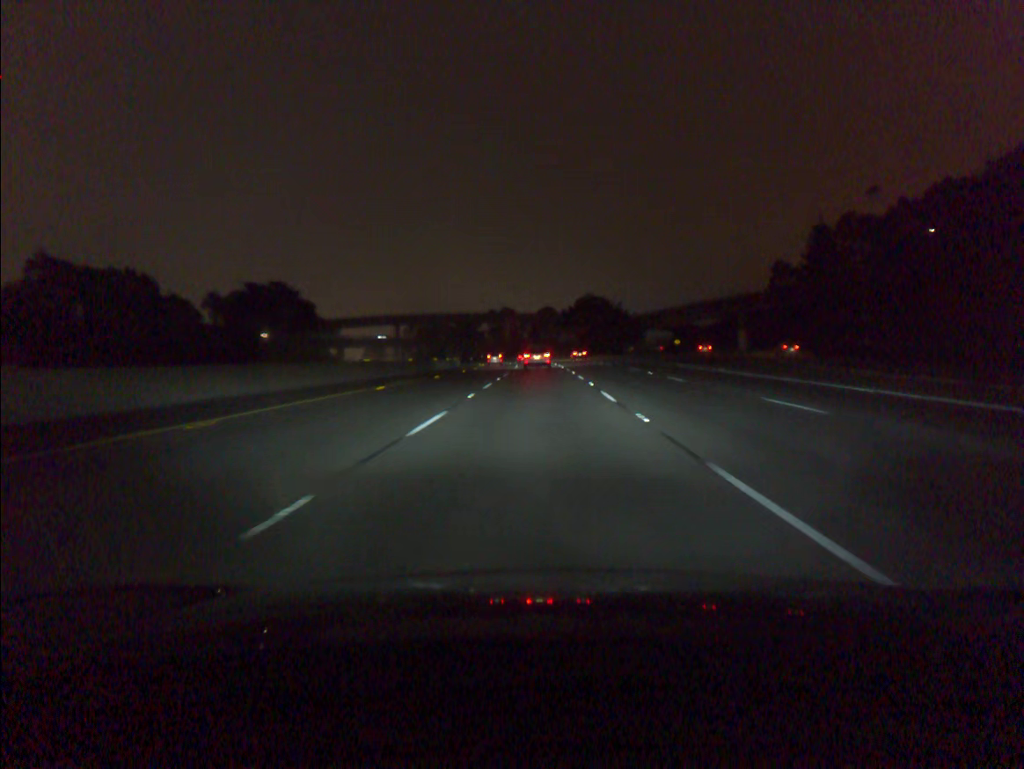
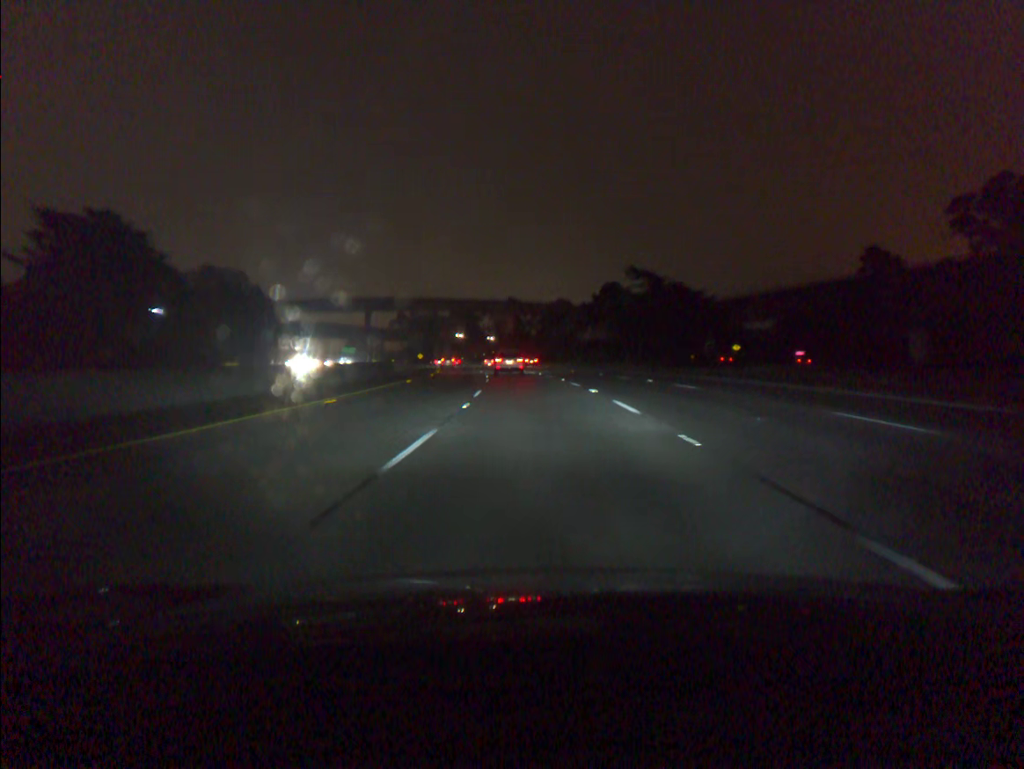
(-0.2, +61.8) m; -1°
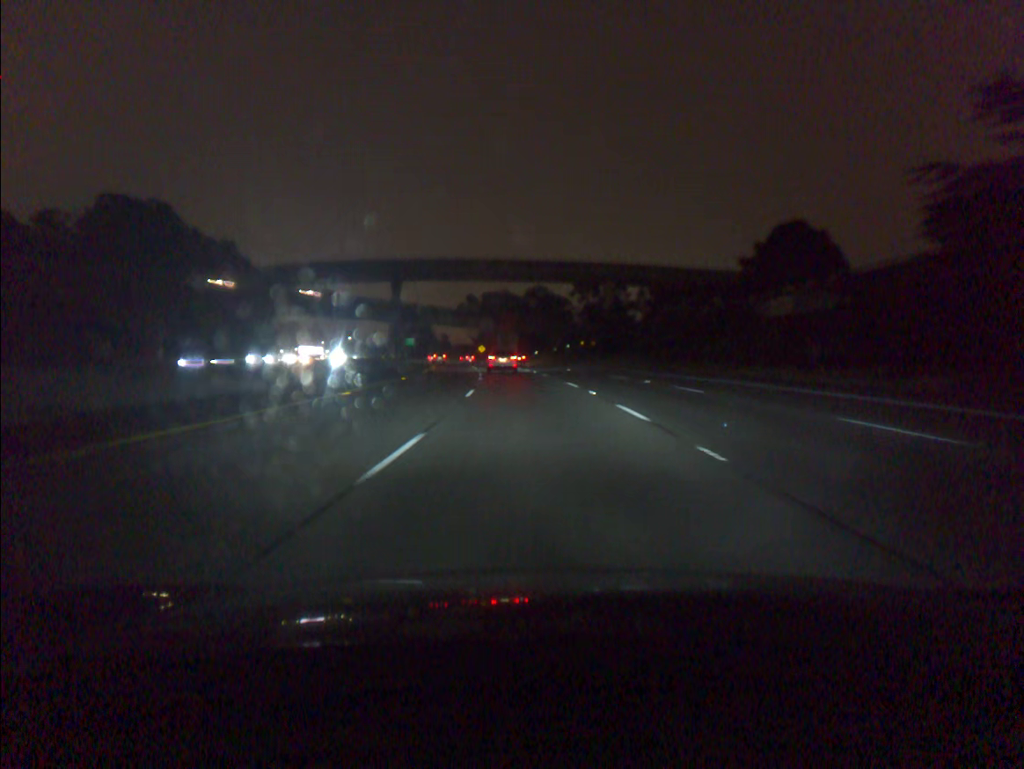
(-3.9, +73.7) m; -7°
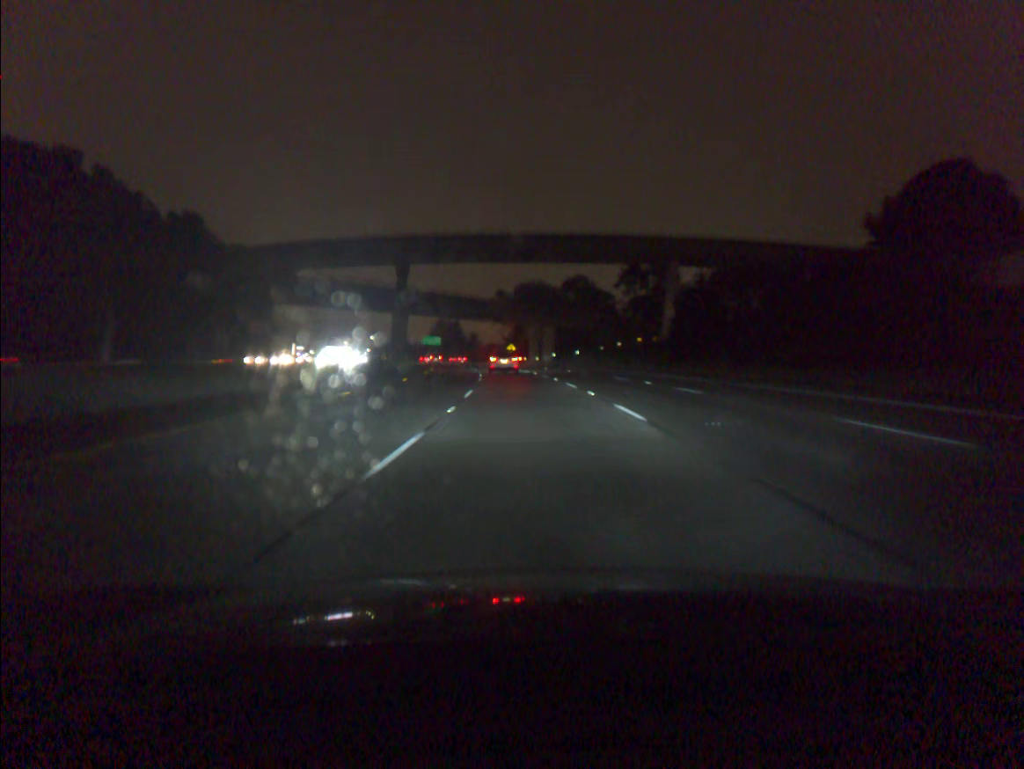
(-0.7, +29.0) m; -3°
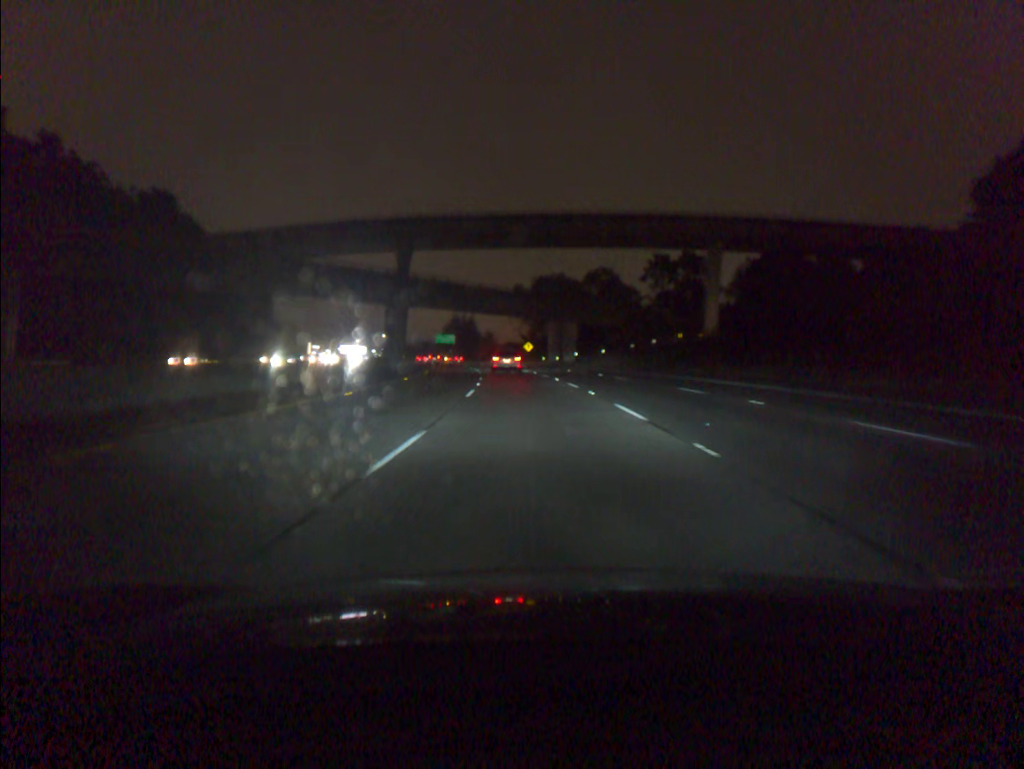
(-0.2, +14.5) m; -1°
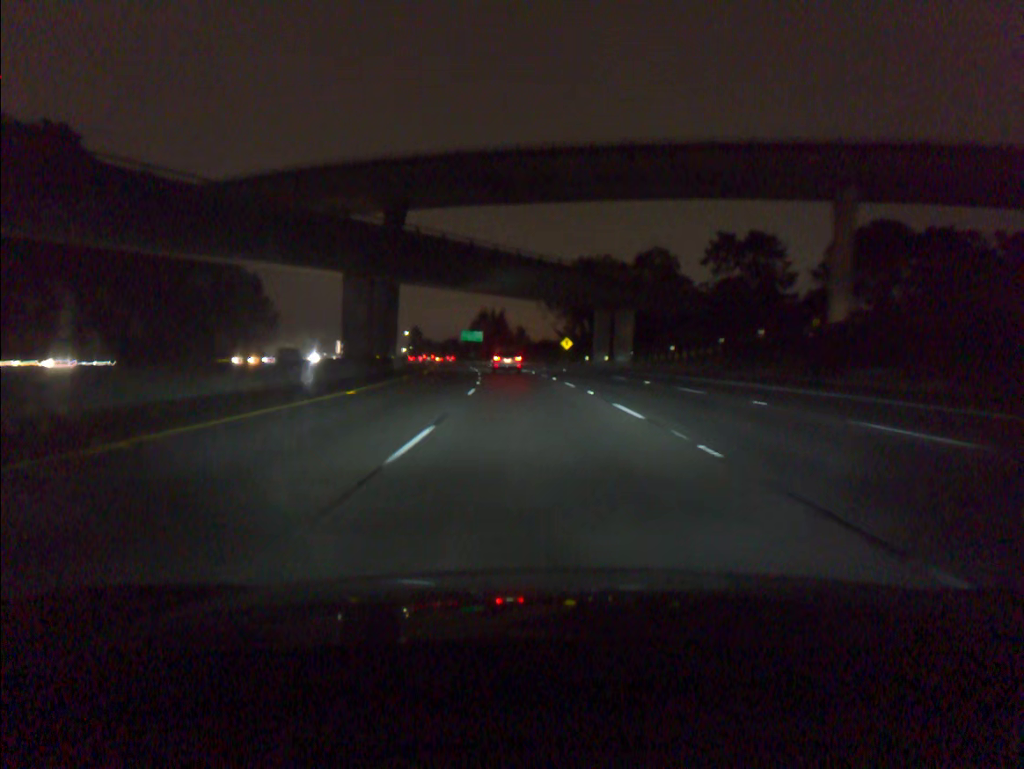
(-0.7, +28.9) m; -3°
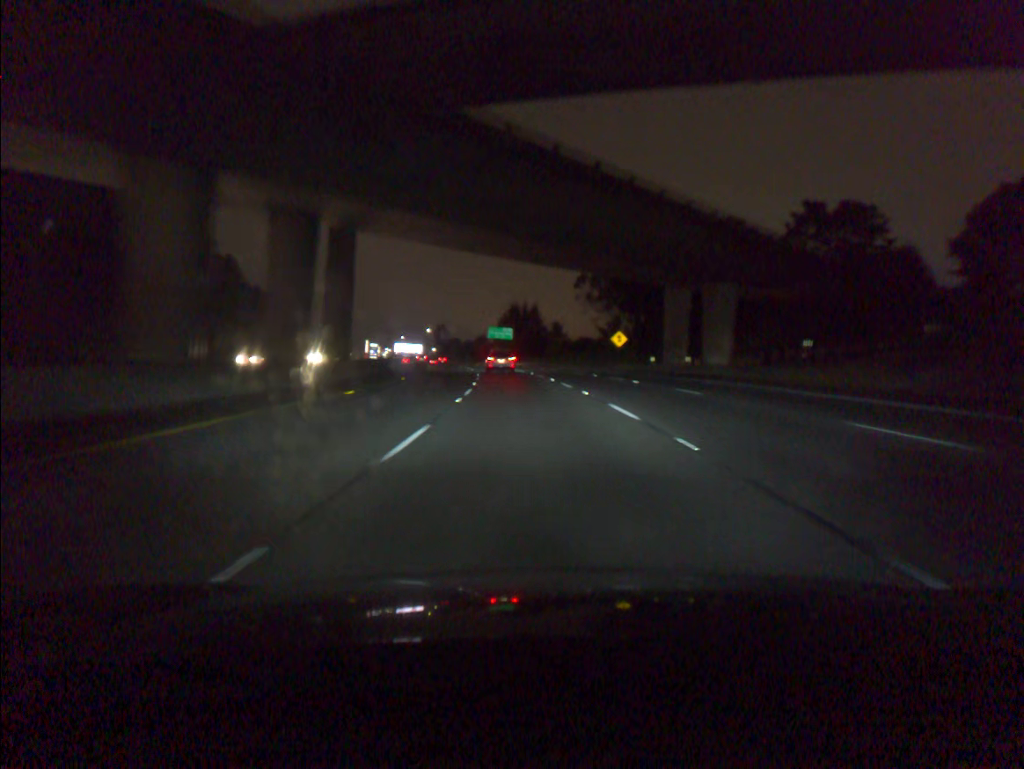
(-0.6, +28.9) m; -3°
